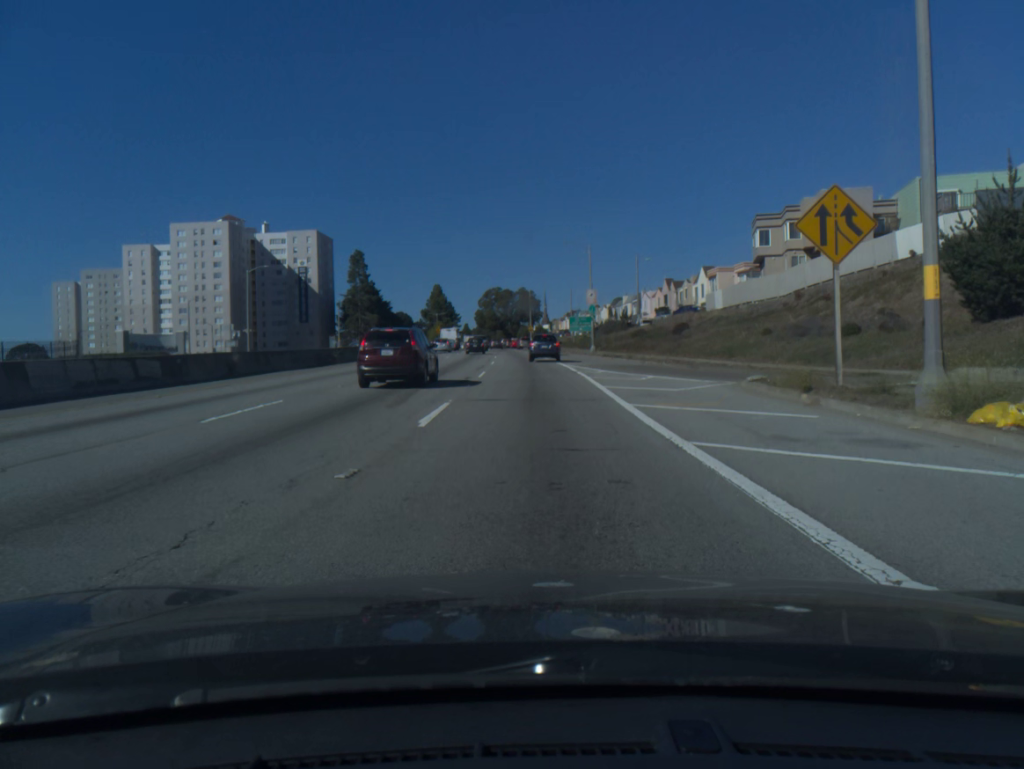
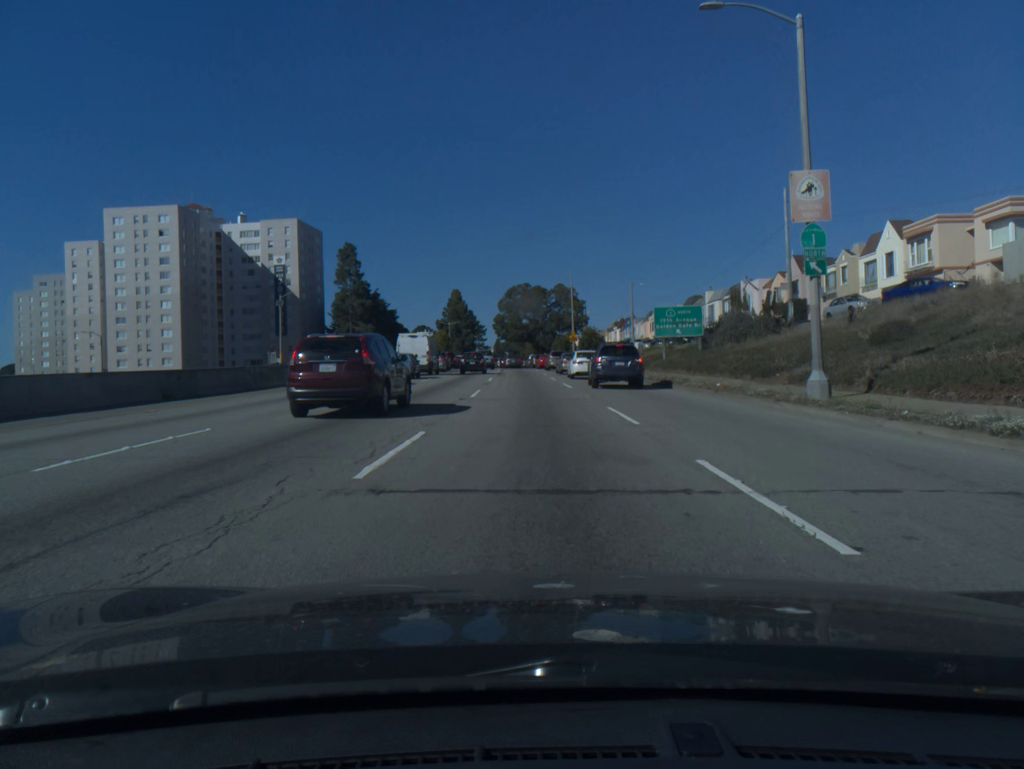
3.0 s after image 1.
(-1.1, +49.5) m; -3°
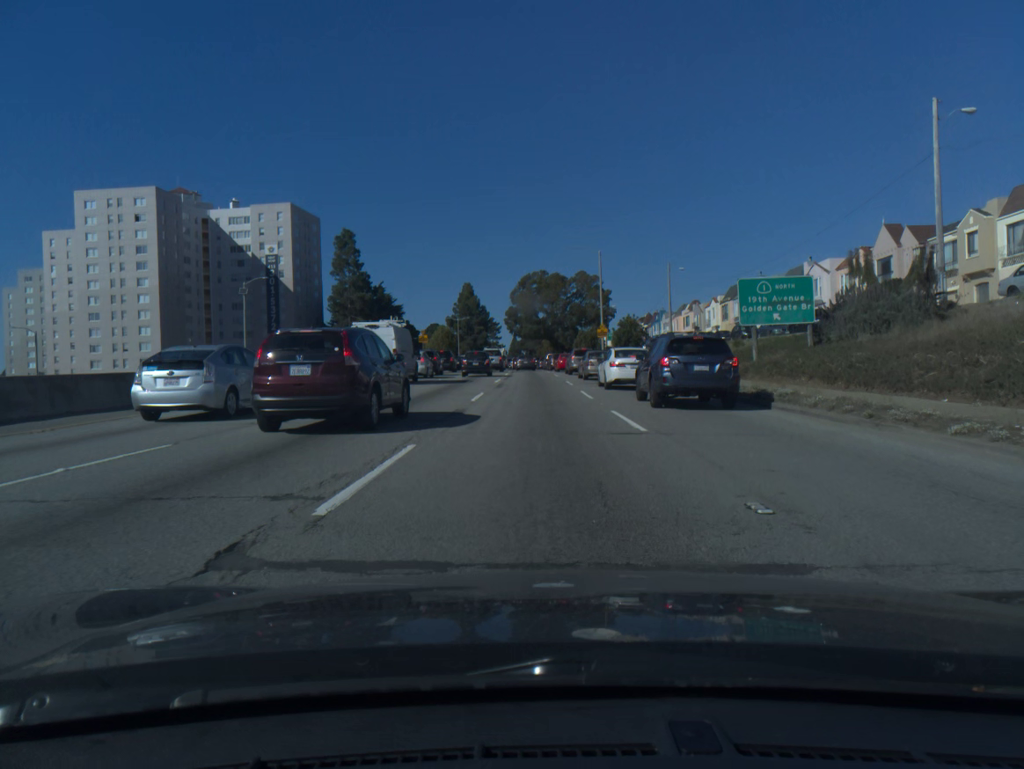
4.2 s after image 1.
(-0.2, +16.9) m; -1°
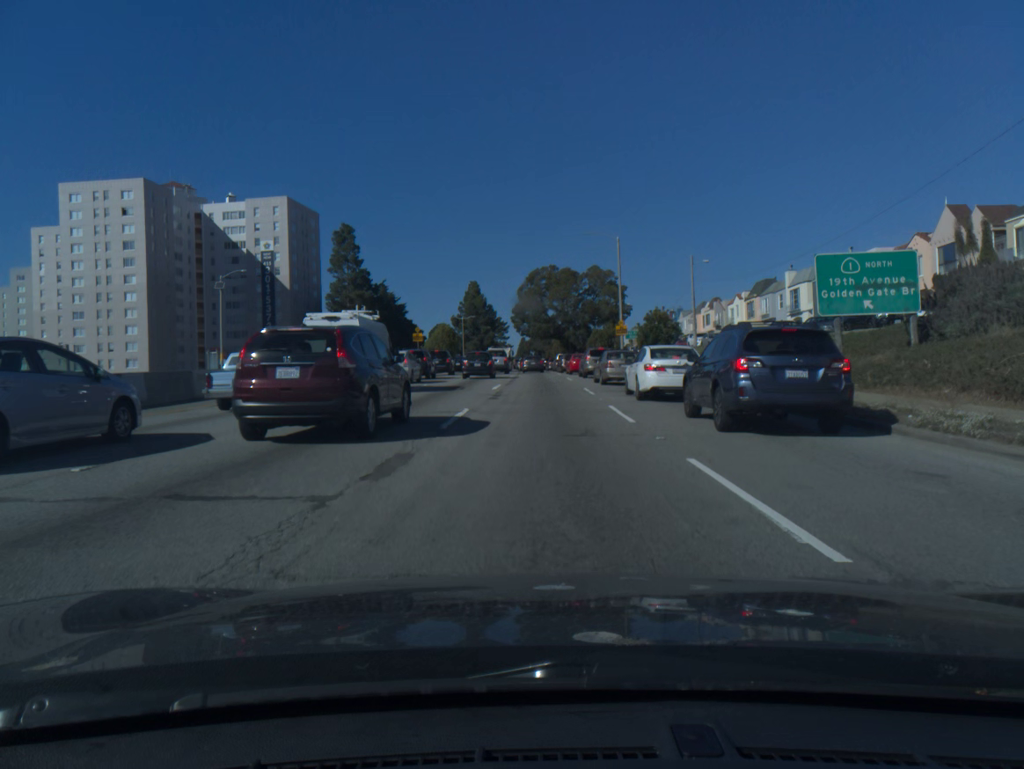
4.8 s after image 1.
(0.0, +7.8) m; -1°
